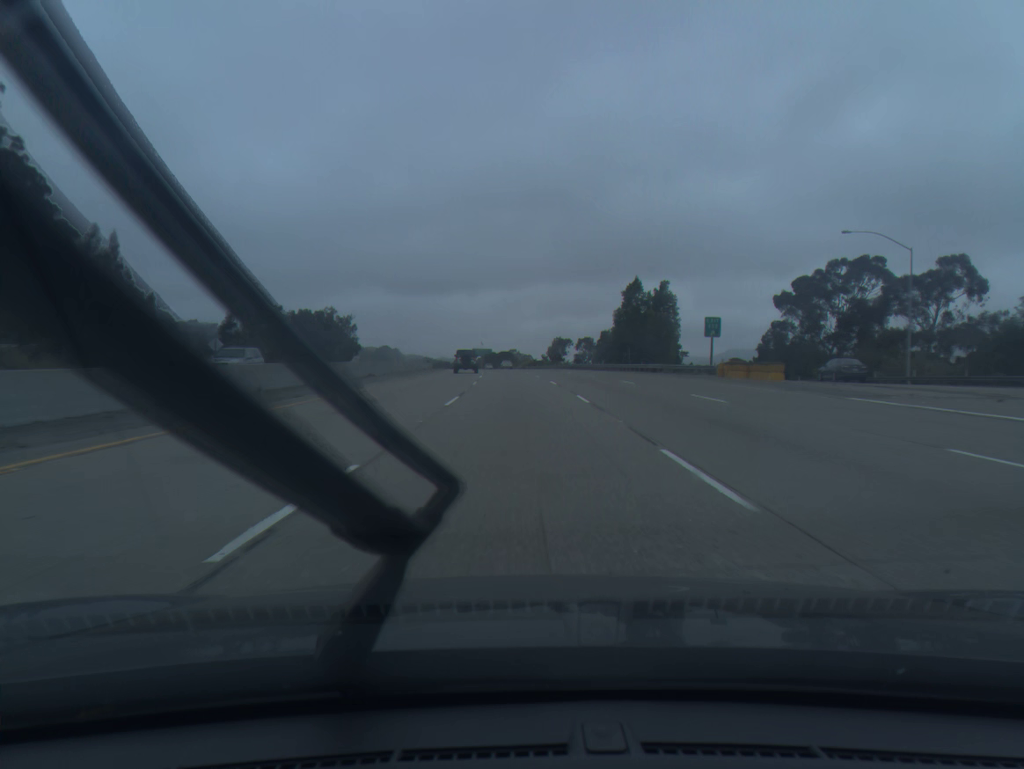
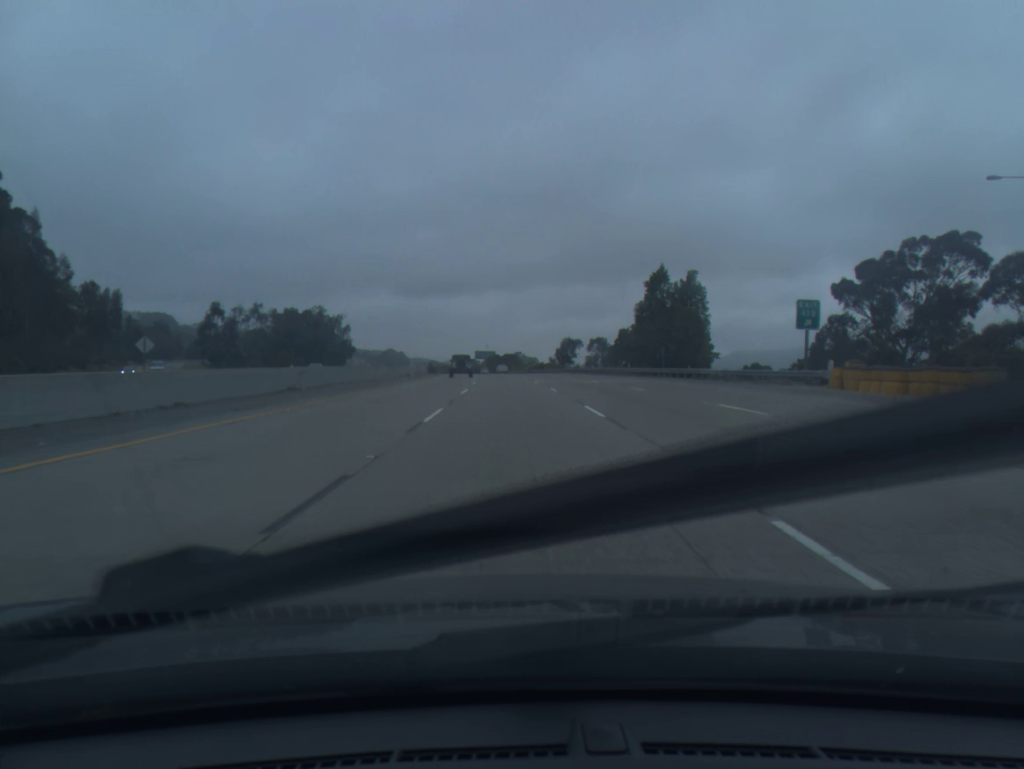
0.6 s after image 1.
(-0.1, +18.6) m; 0°
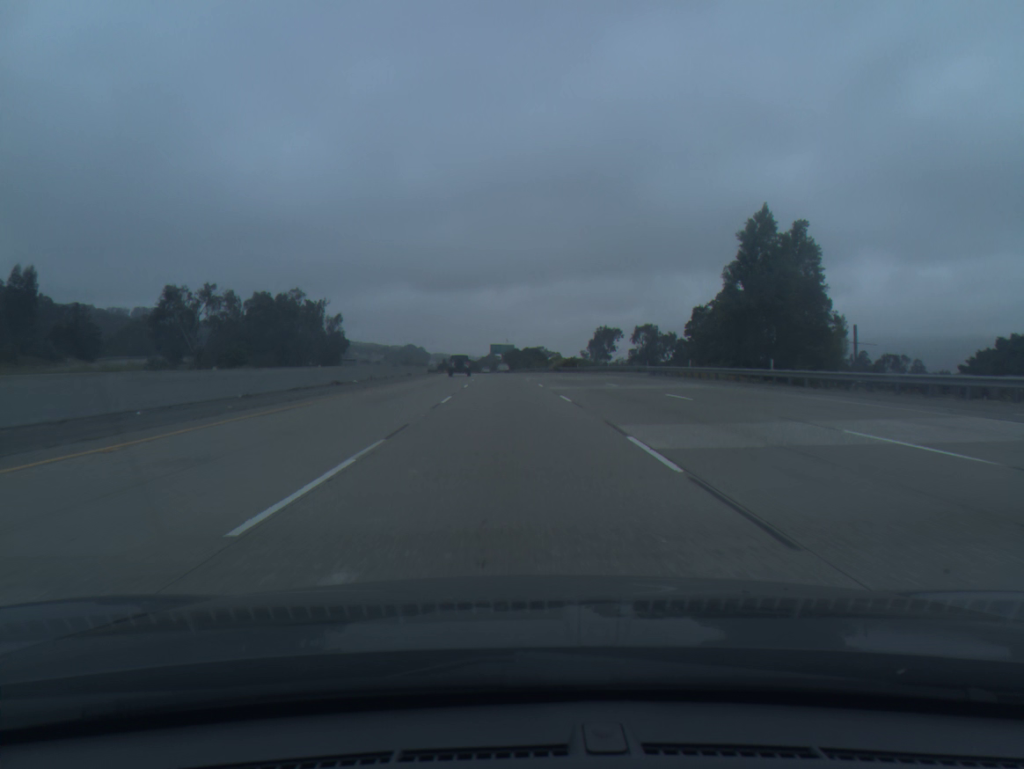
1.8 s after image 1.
(-0.4, +37.3) m; -2°
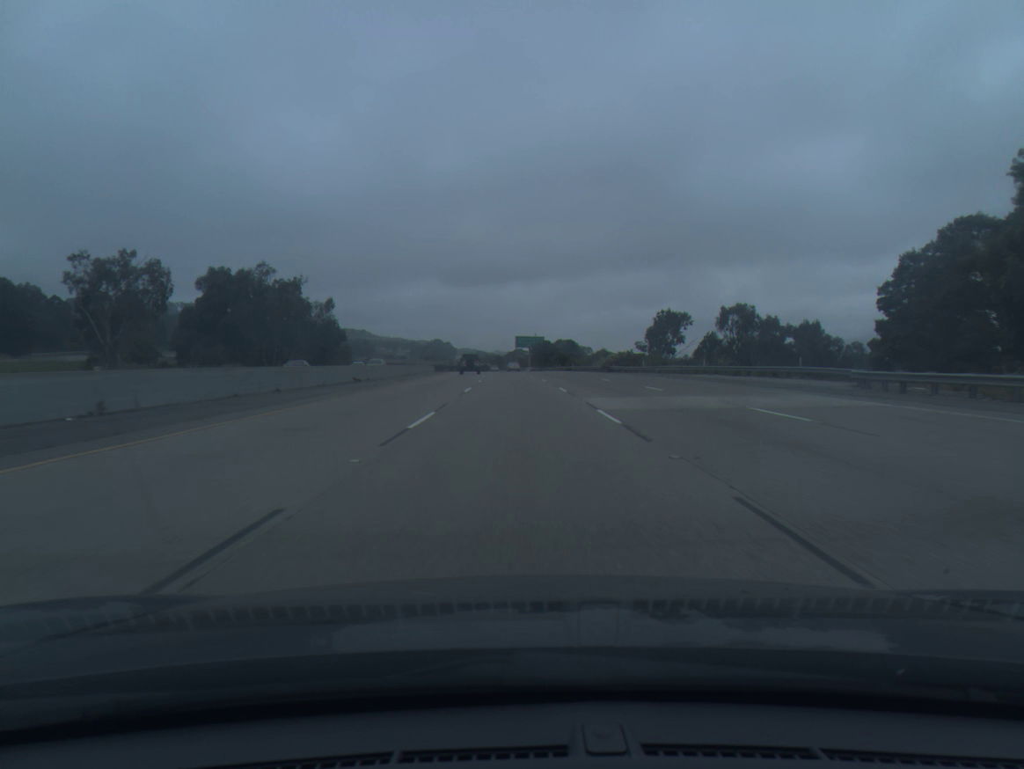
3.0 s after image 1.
(-0.7, +37.5) m; -2°
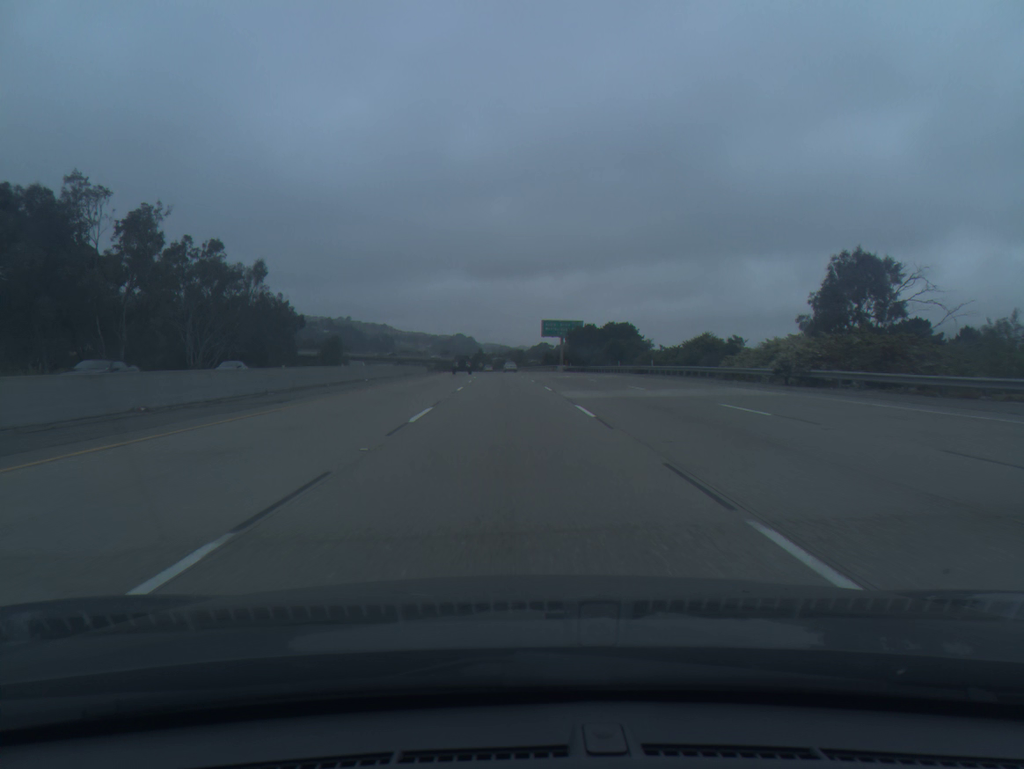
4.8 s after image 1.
(-0.7, +56.5) m; -2°
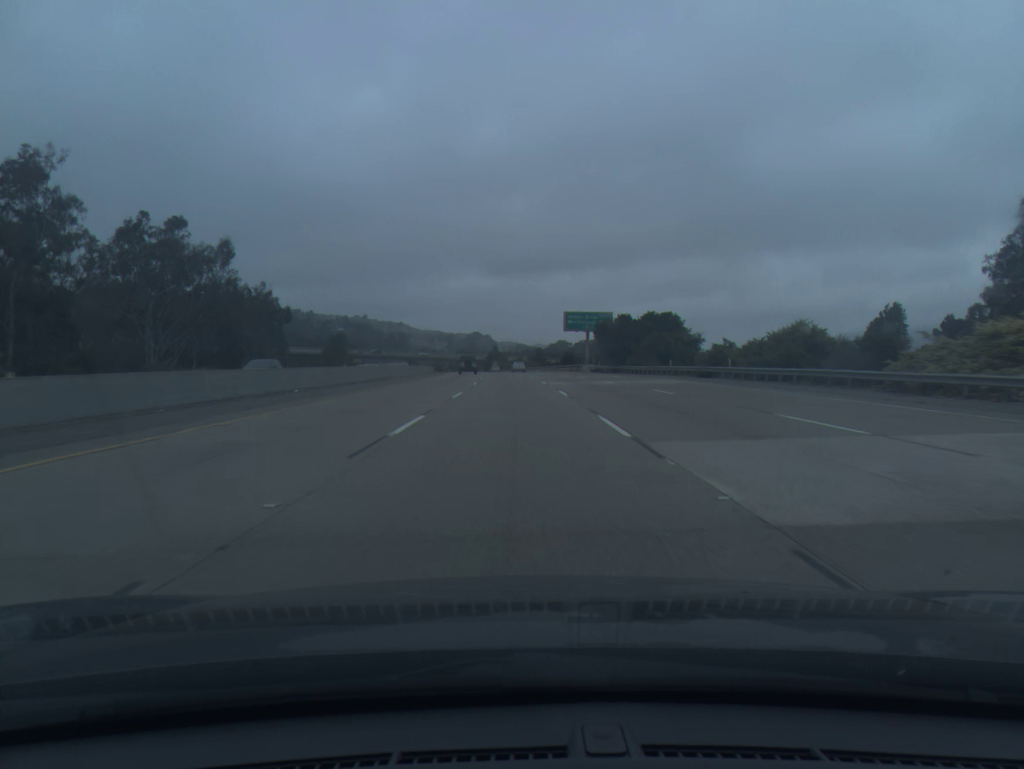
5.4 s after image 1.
(-0.2, +18.9) m; -1°
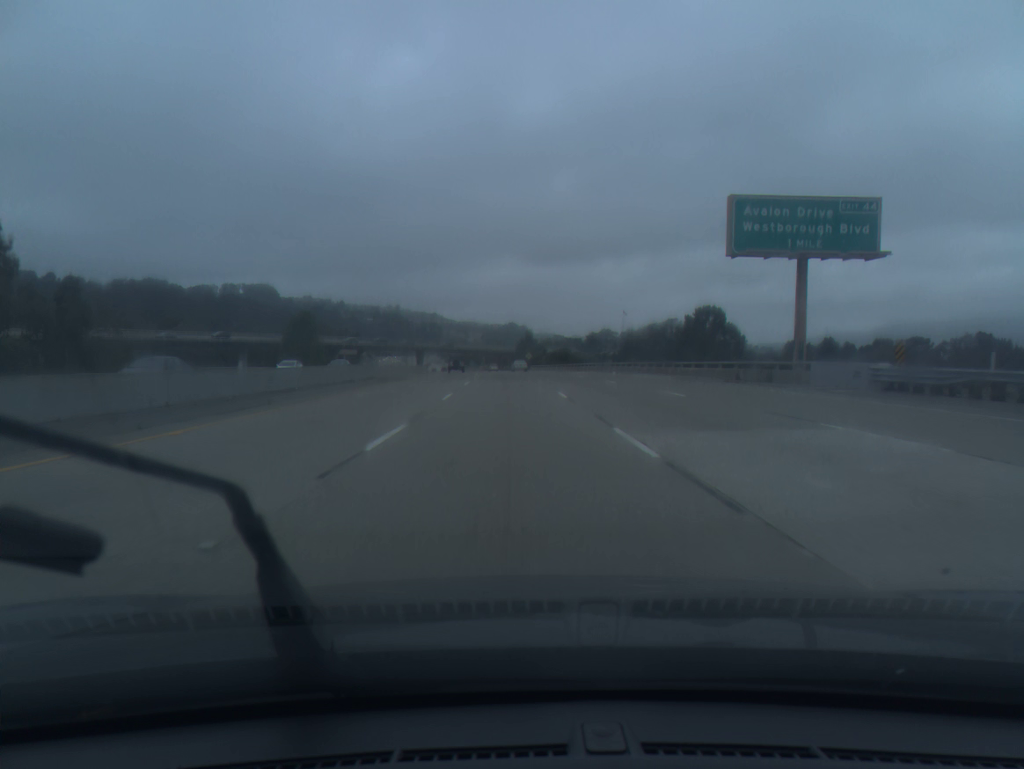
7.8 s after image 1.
(-1.7, +75.2) m; -3°
